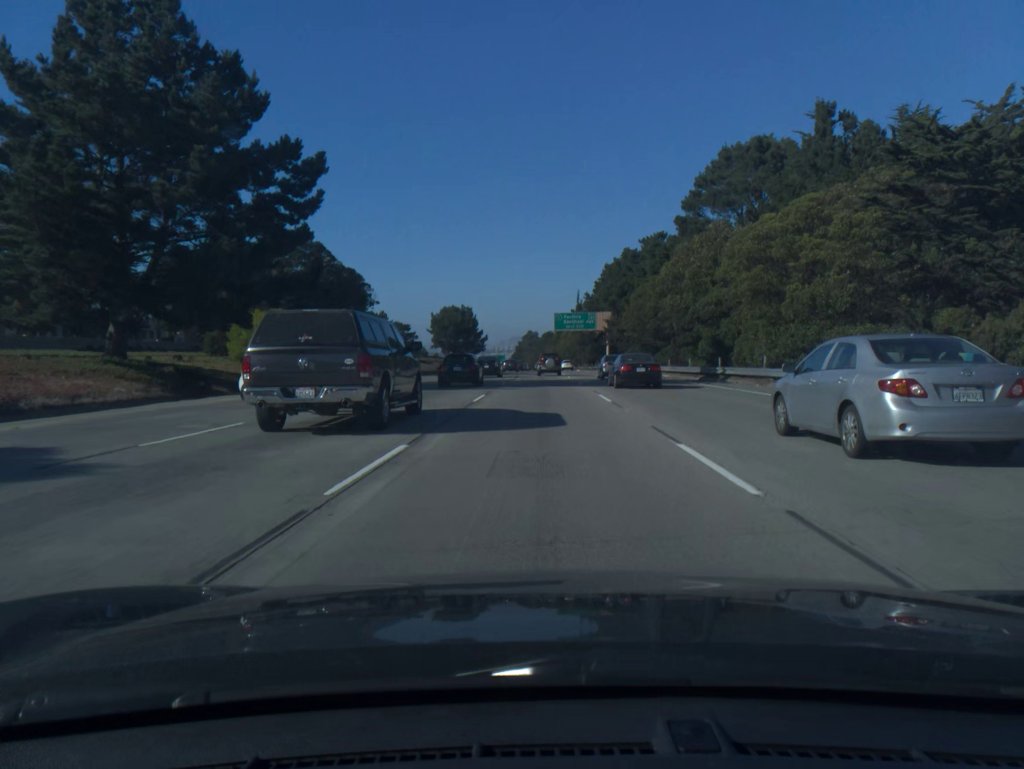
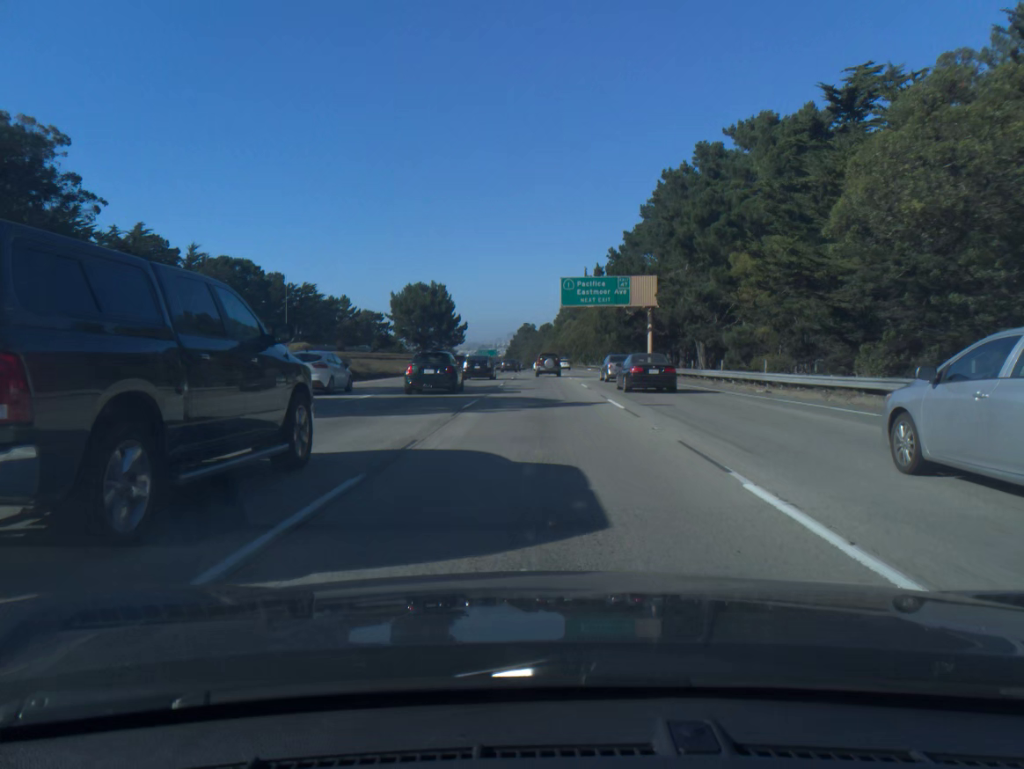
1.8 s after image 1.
(0.0, +46.8) m; 0°
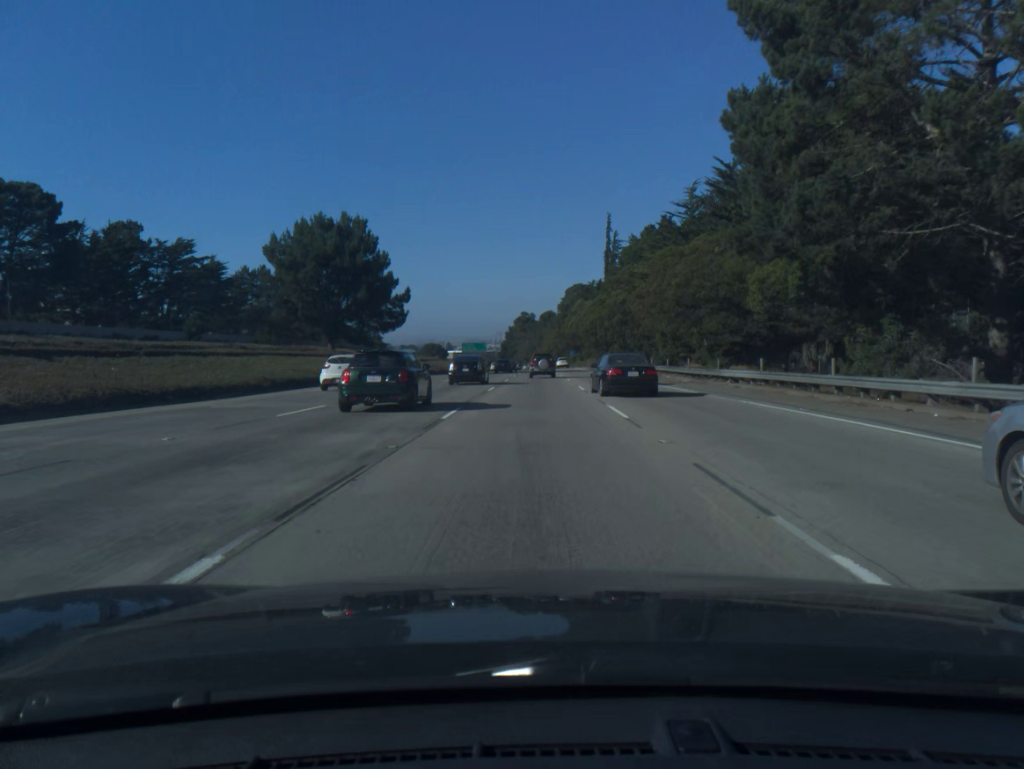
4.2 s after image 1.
(+0.1, +61.3) m; 0°
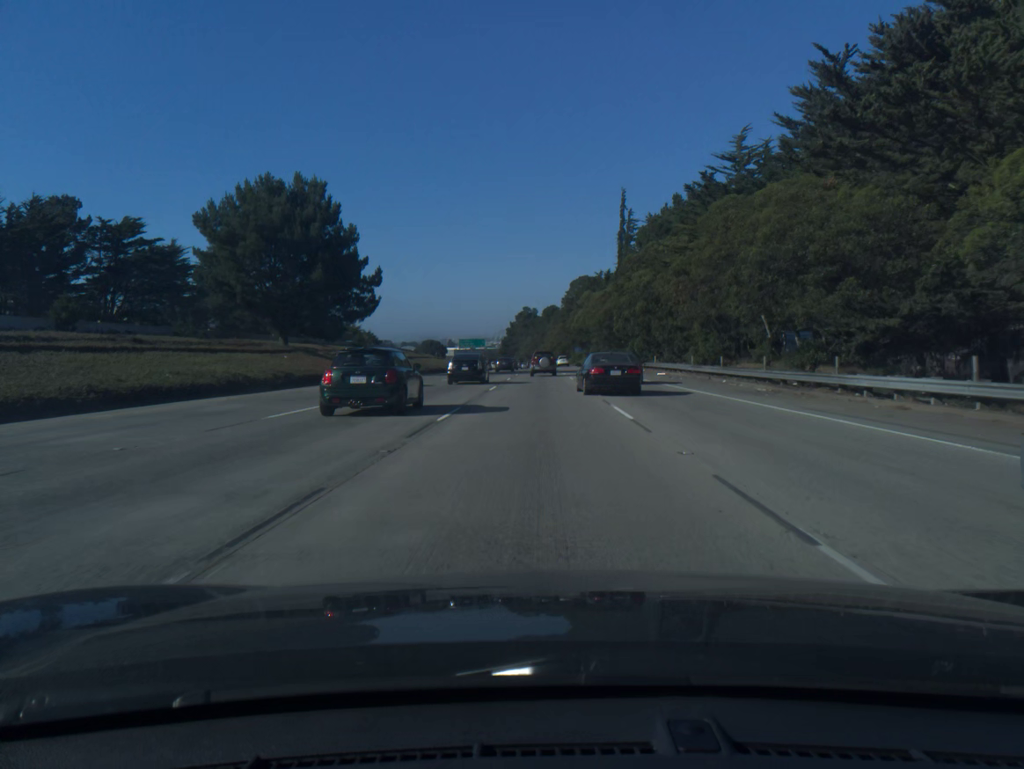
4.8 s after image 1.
(0.0, +15.2) m; 0°
